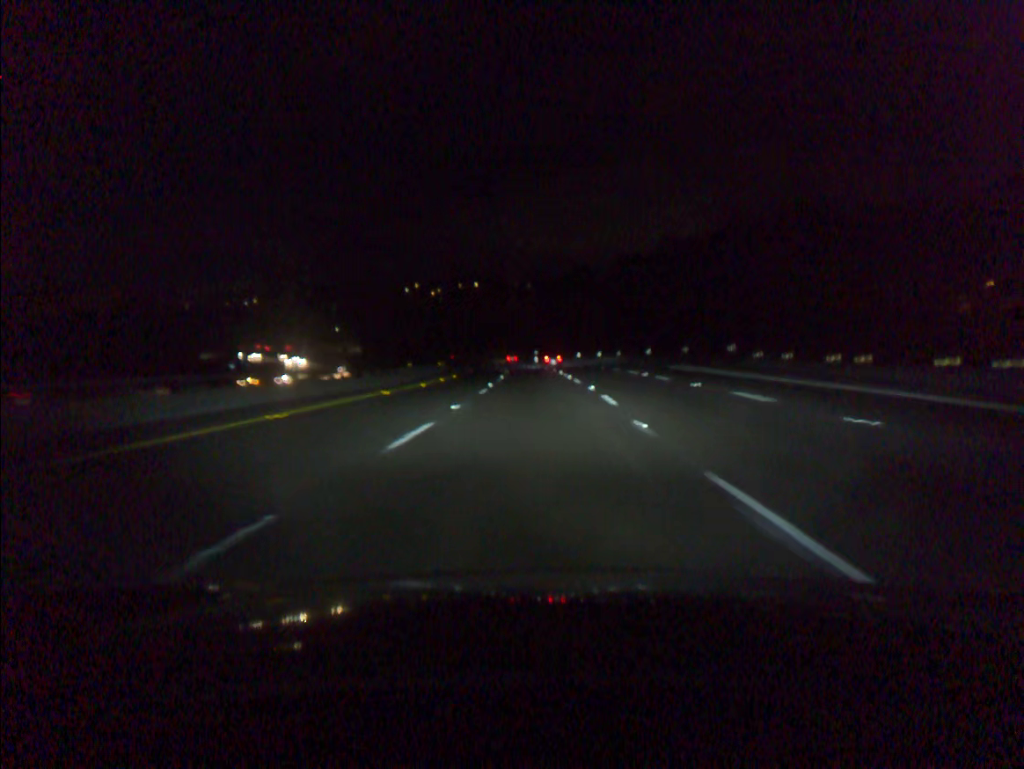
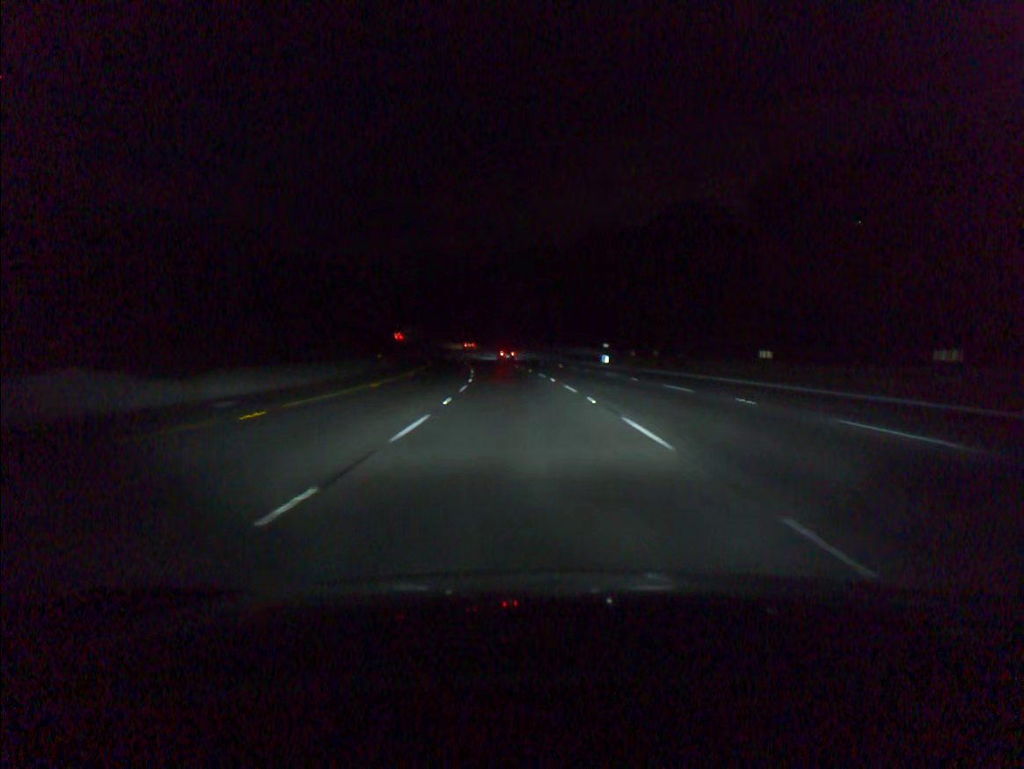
(-2.1, +84.7) m; -4°
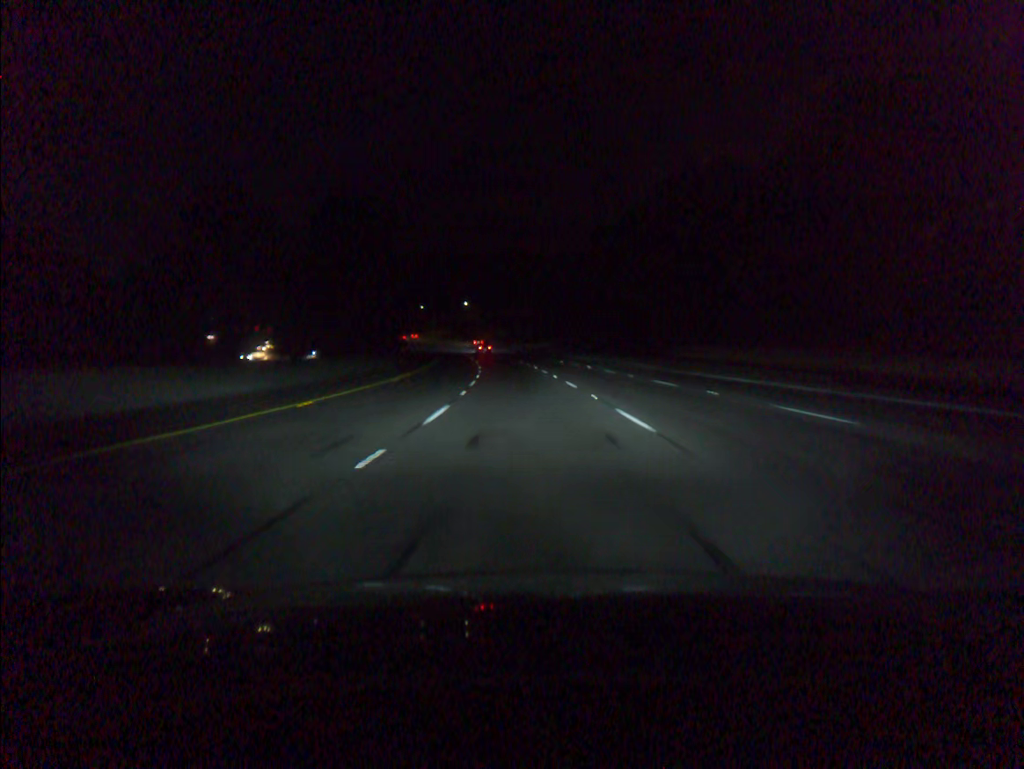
(-6.3, +84.5) m; -8°
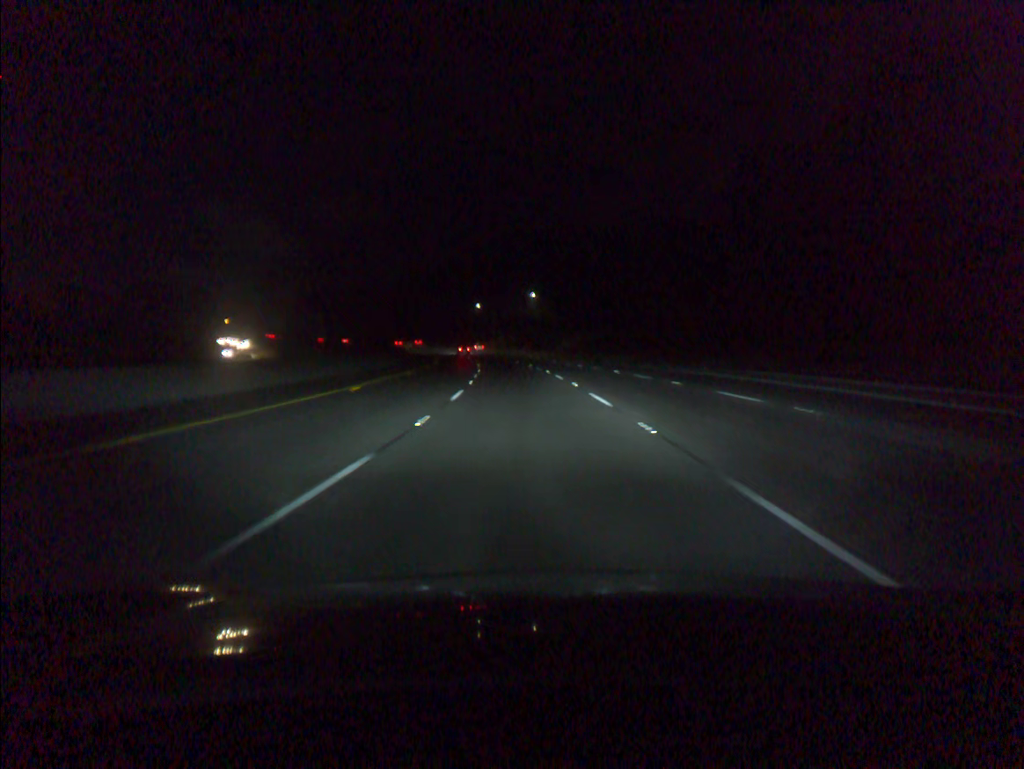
(-3.5, +67.4) m; -6°
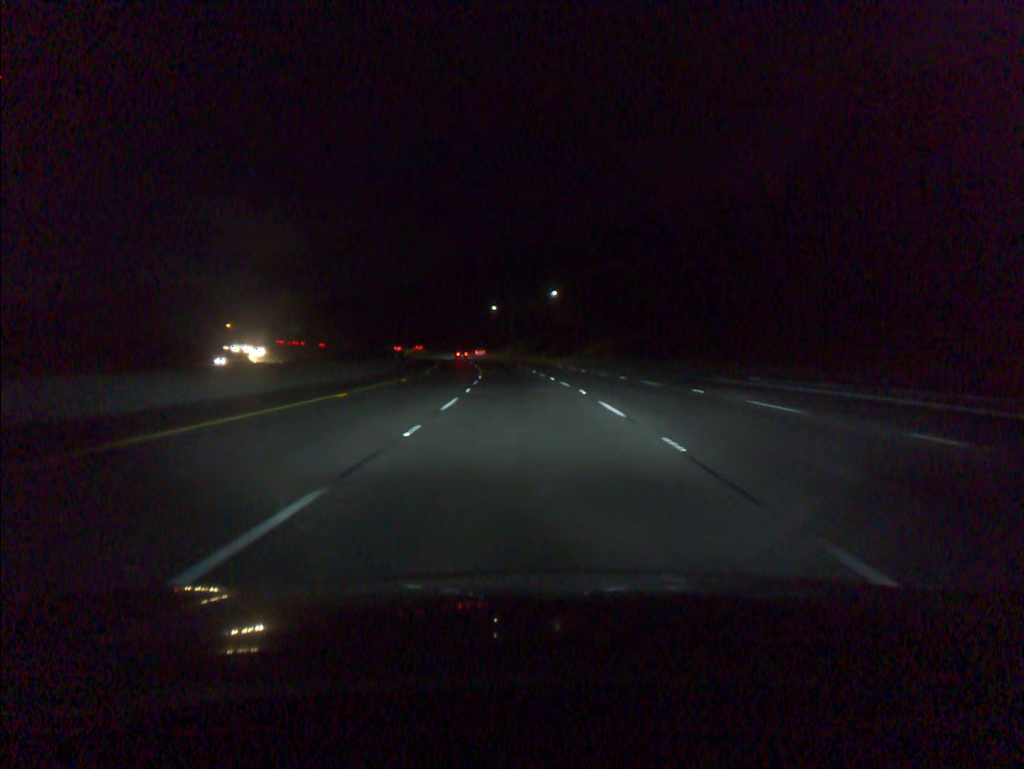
(-0.2, +16.8) m; -2°
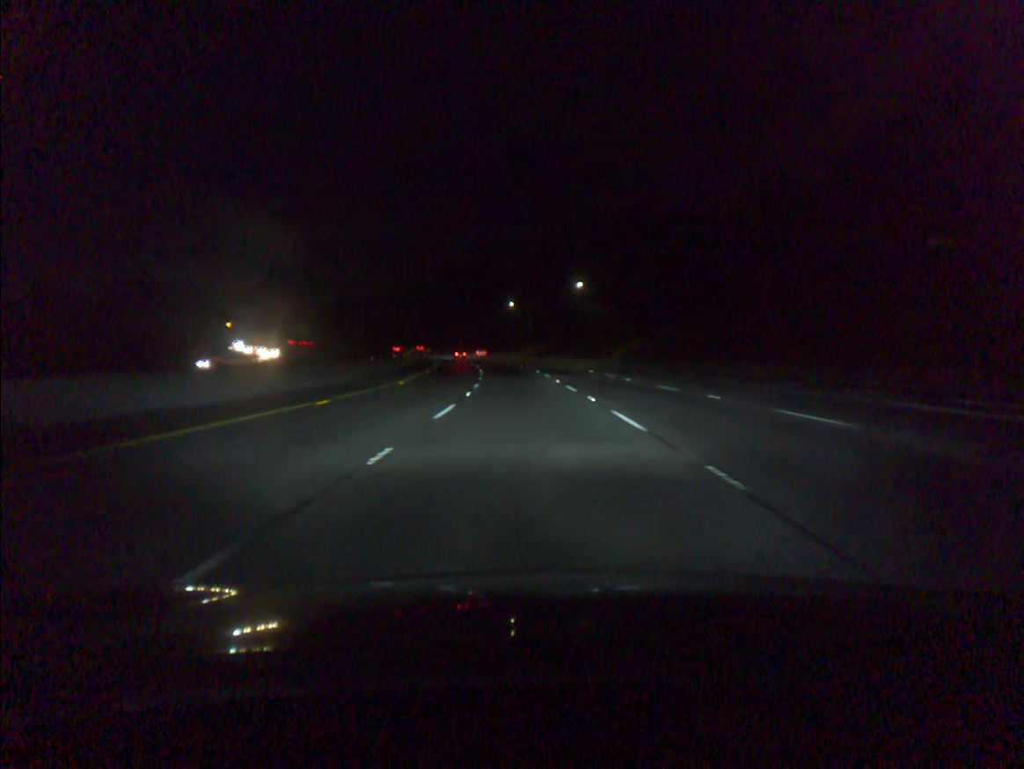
(-0.2, +16.7) m; -2°
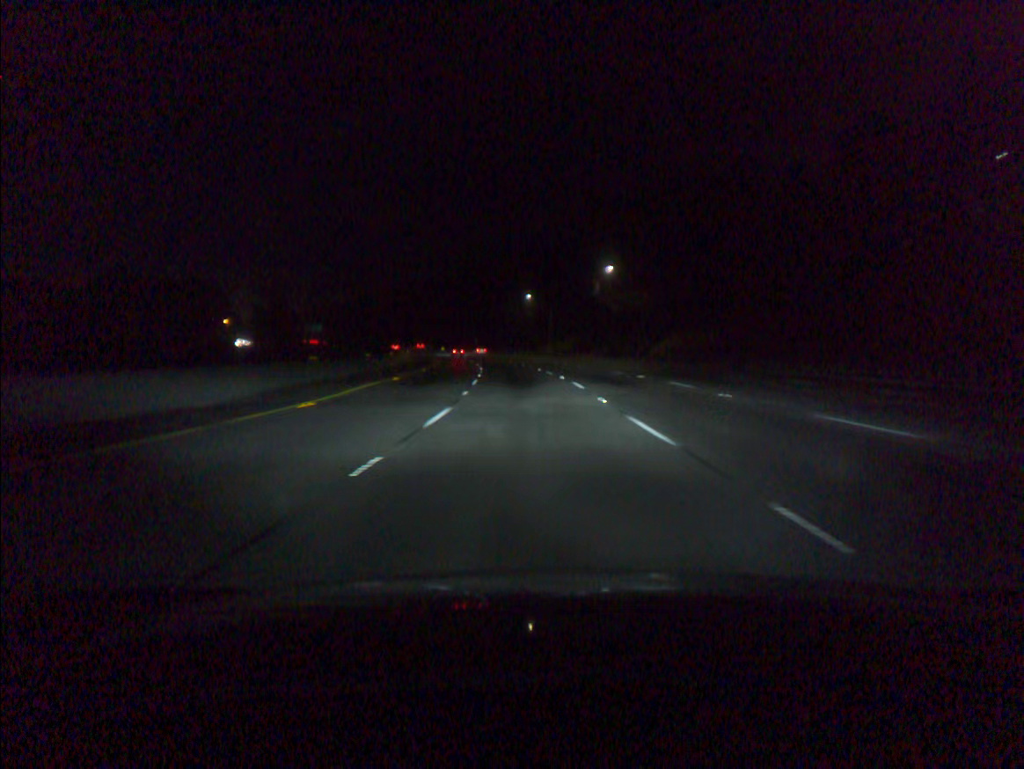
(-0.2, +16.7) m; -1°
